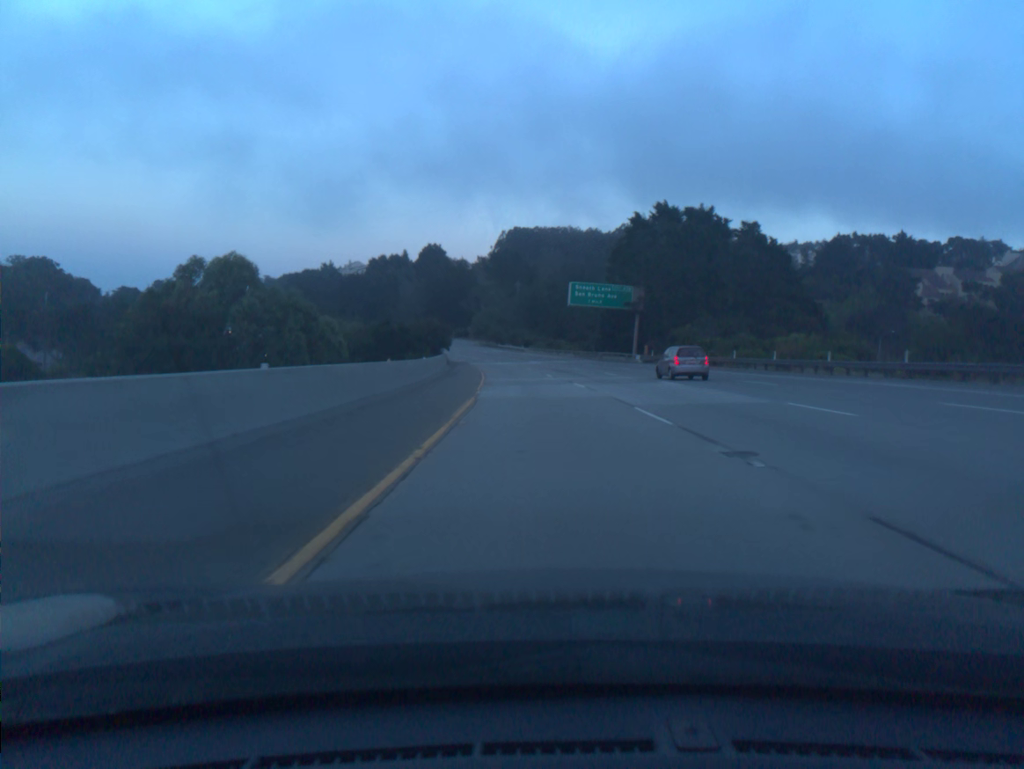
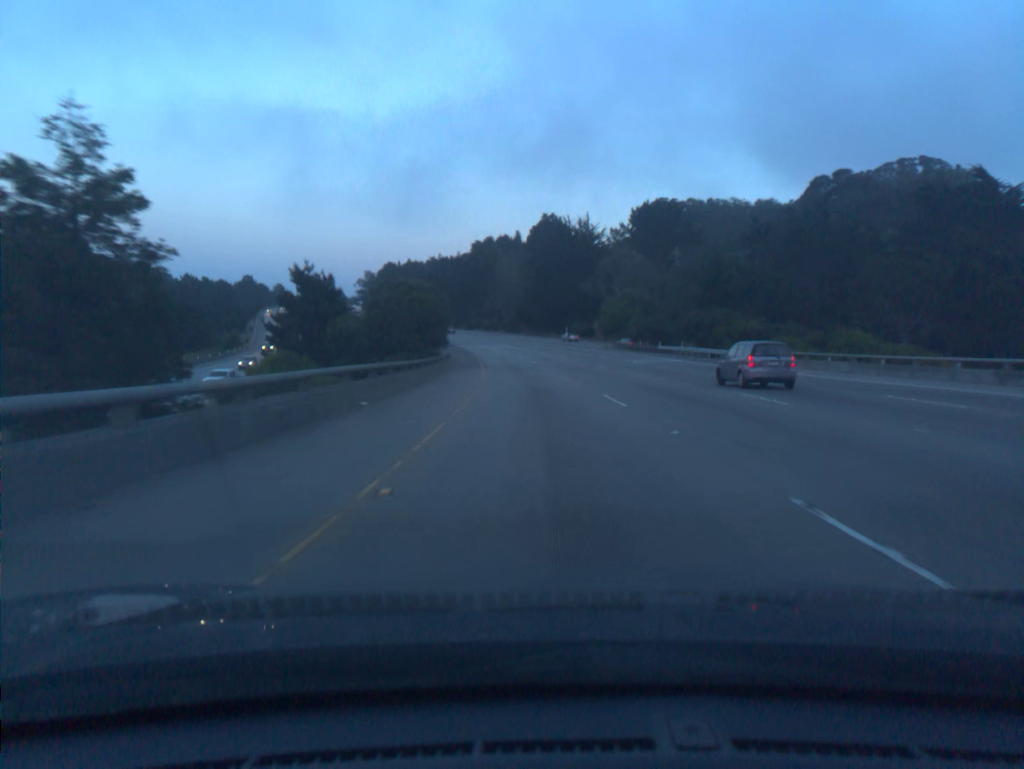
(-7.9, +98.0) m; -9°
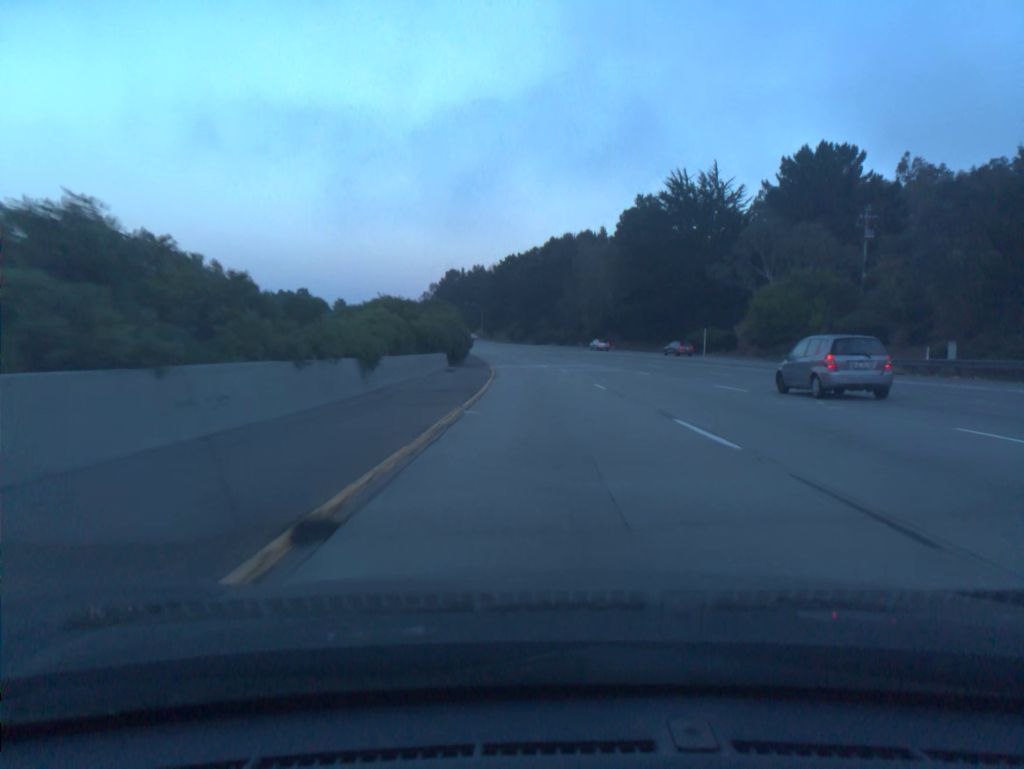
(-2.8, +58.8) m; -6°
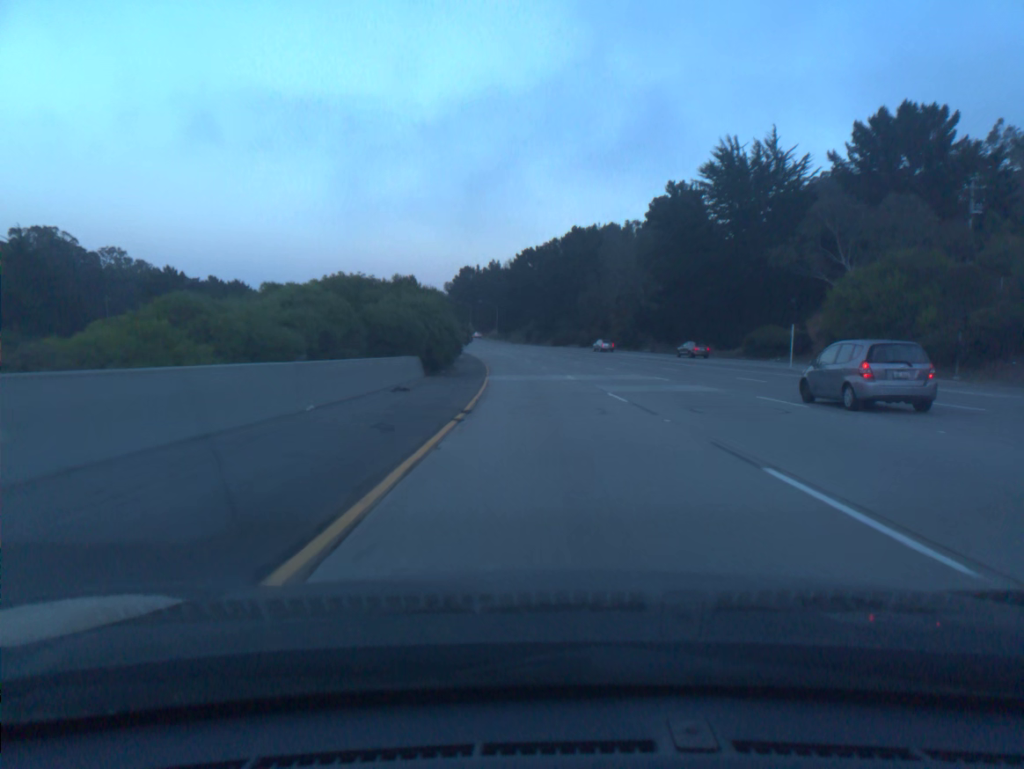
(-0.2, +19.5) m; -1°
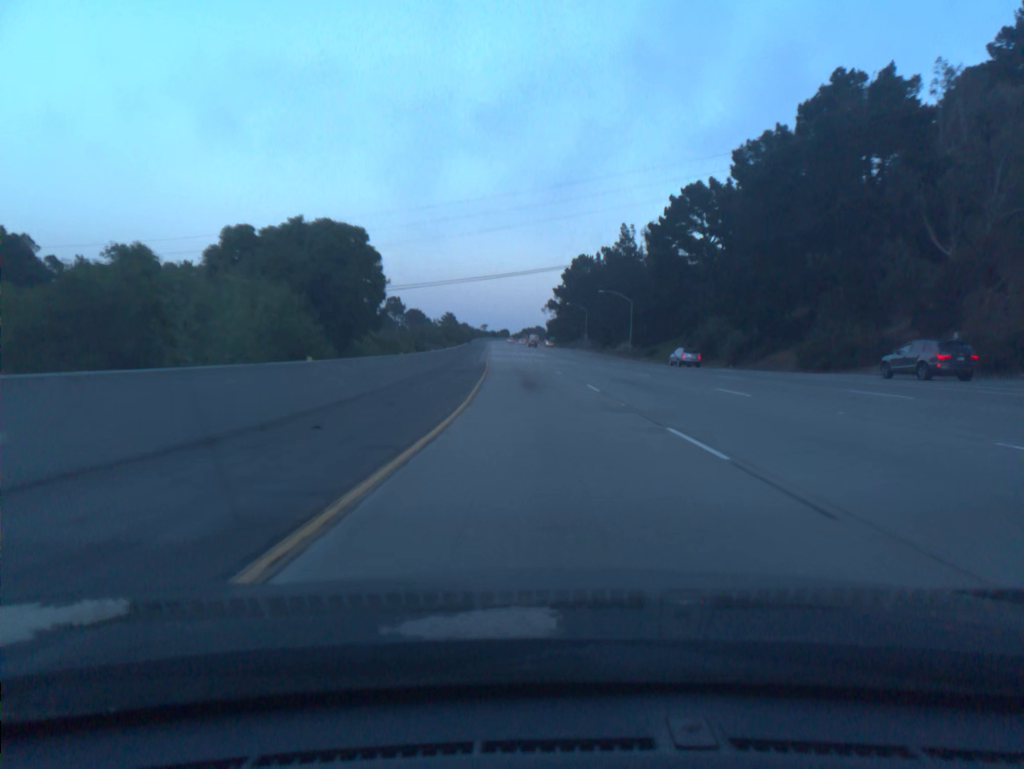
(-7.1, +97.0) m; -9°
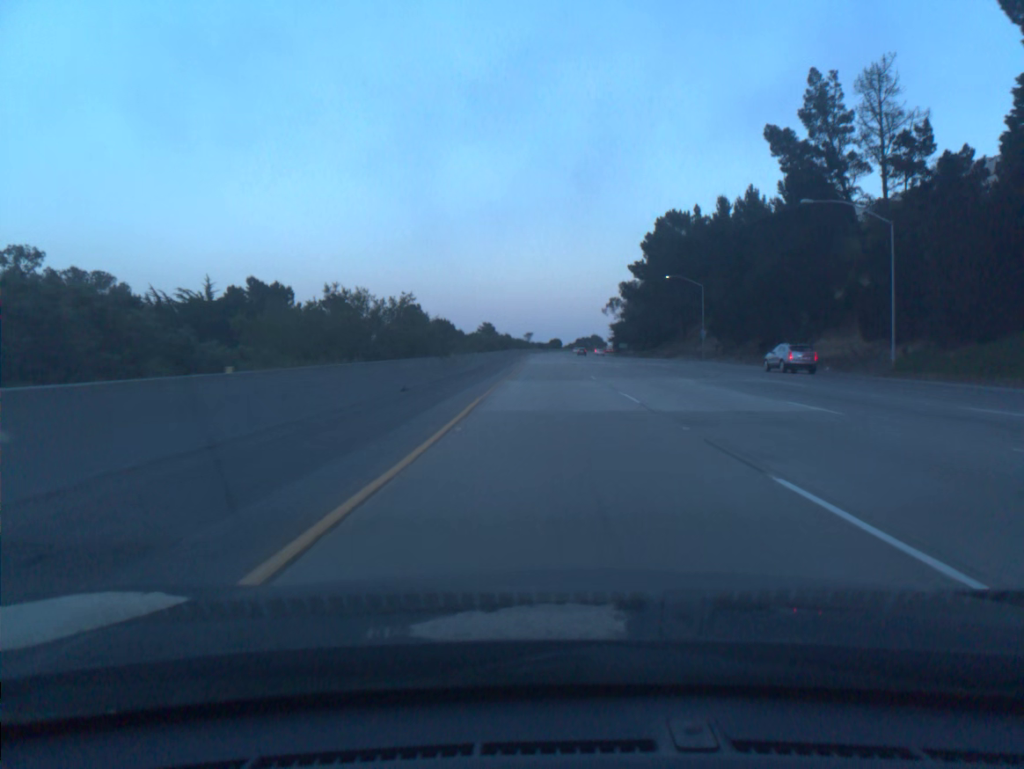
(-3.6, +77.8) m; -4°
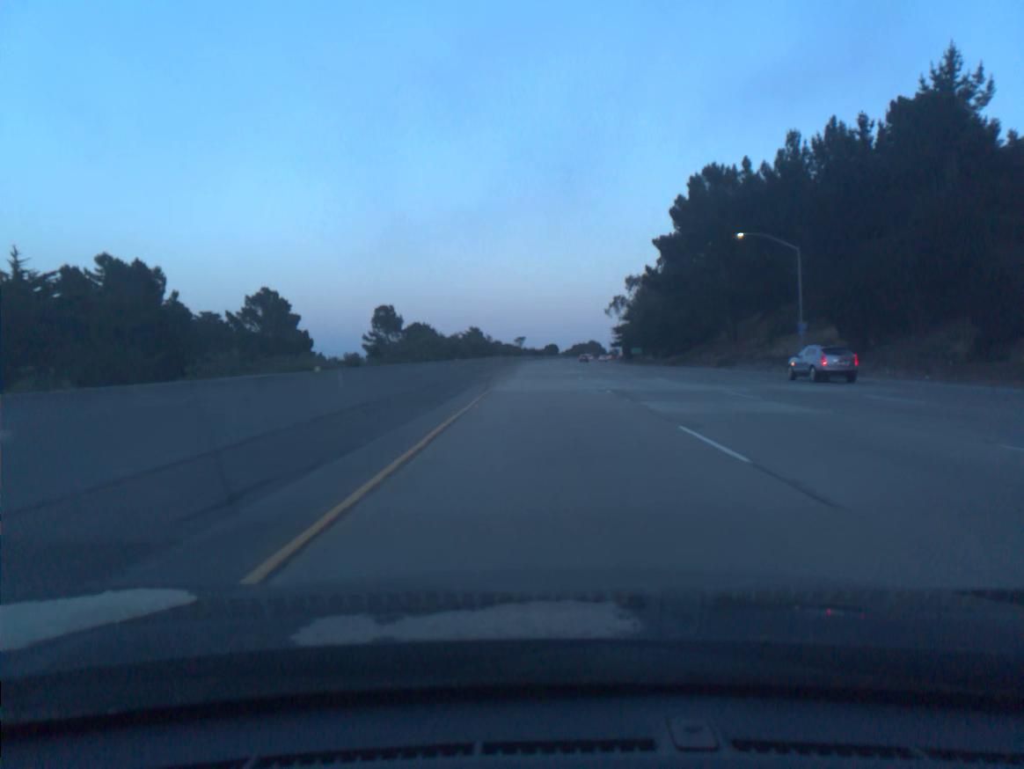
(+0.1, +38.9) m; 0°
